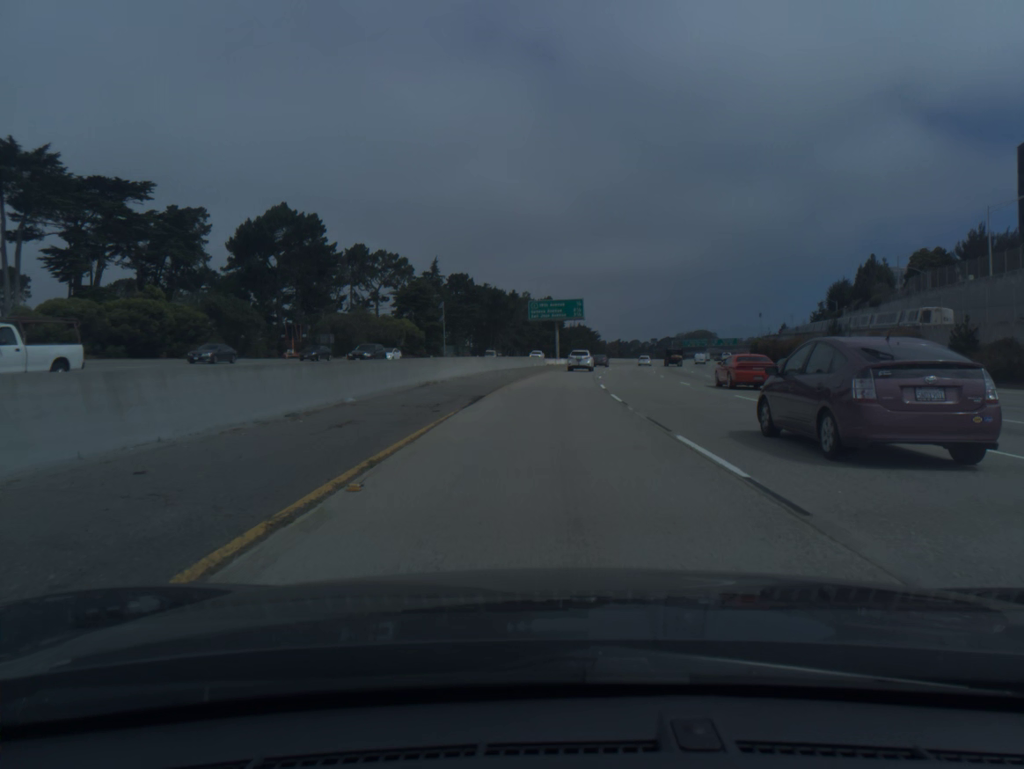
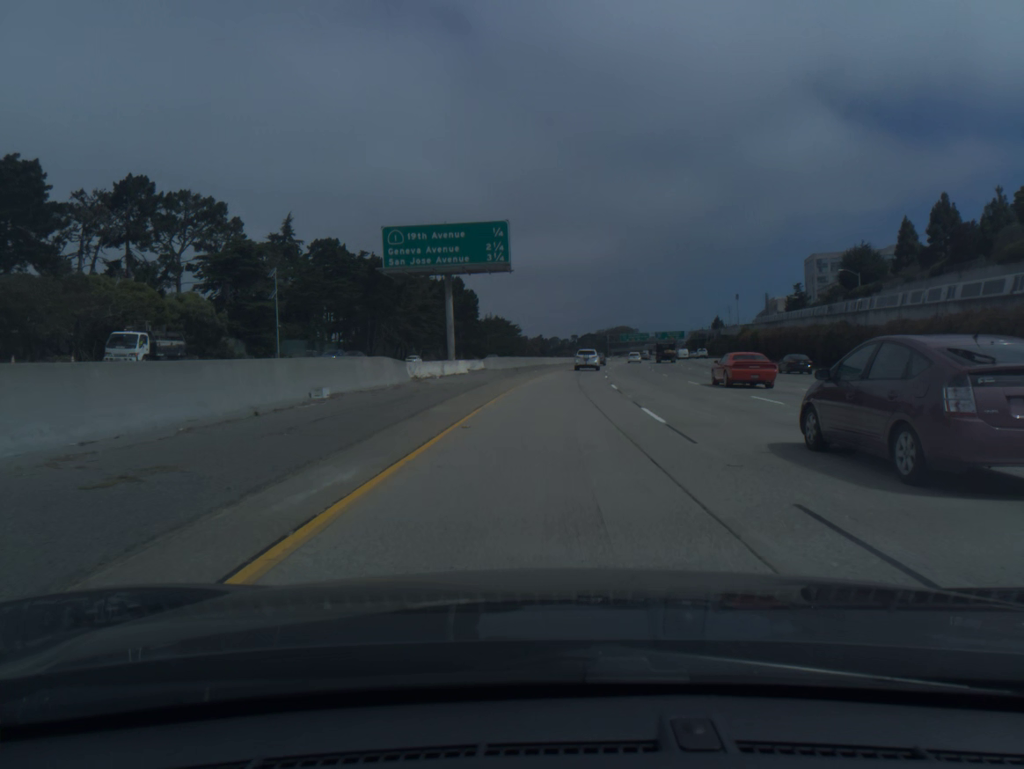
(+2.4, +58.9) m; +6°
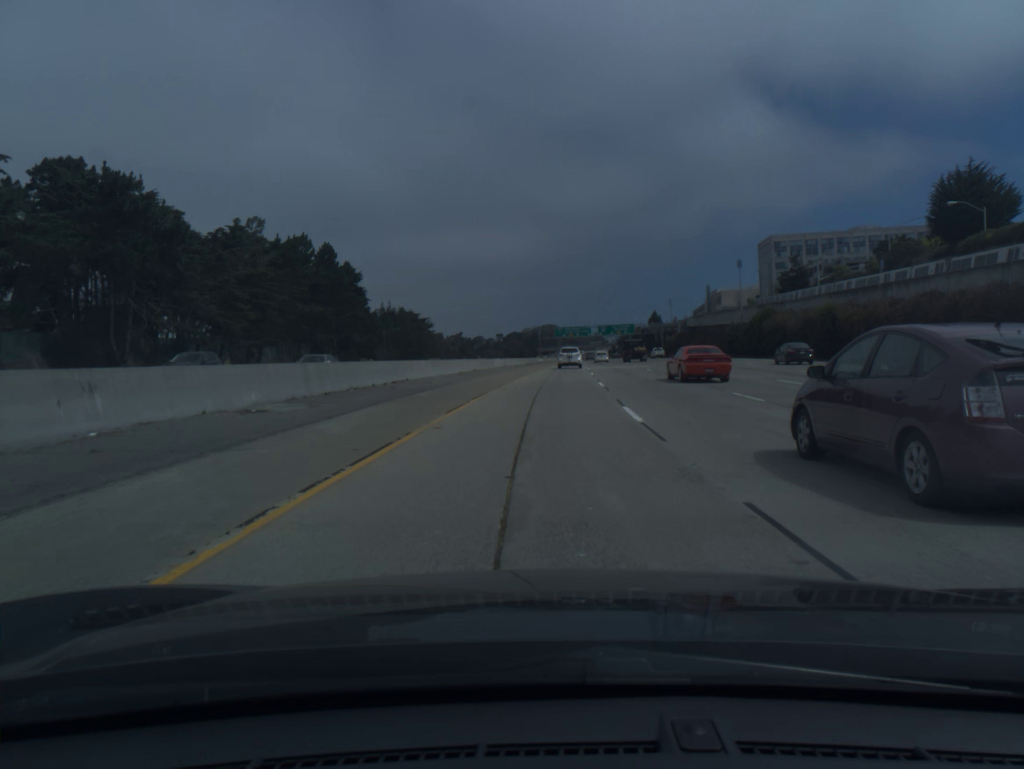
(+3.3, +58.6) m; +6°
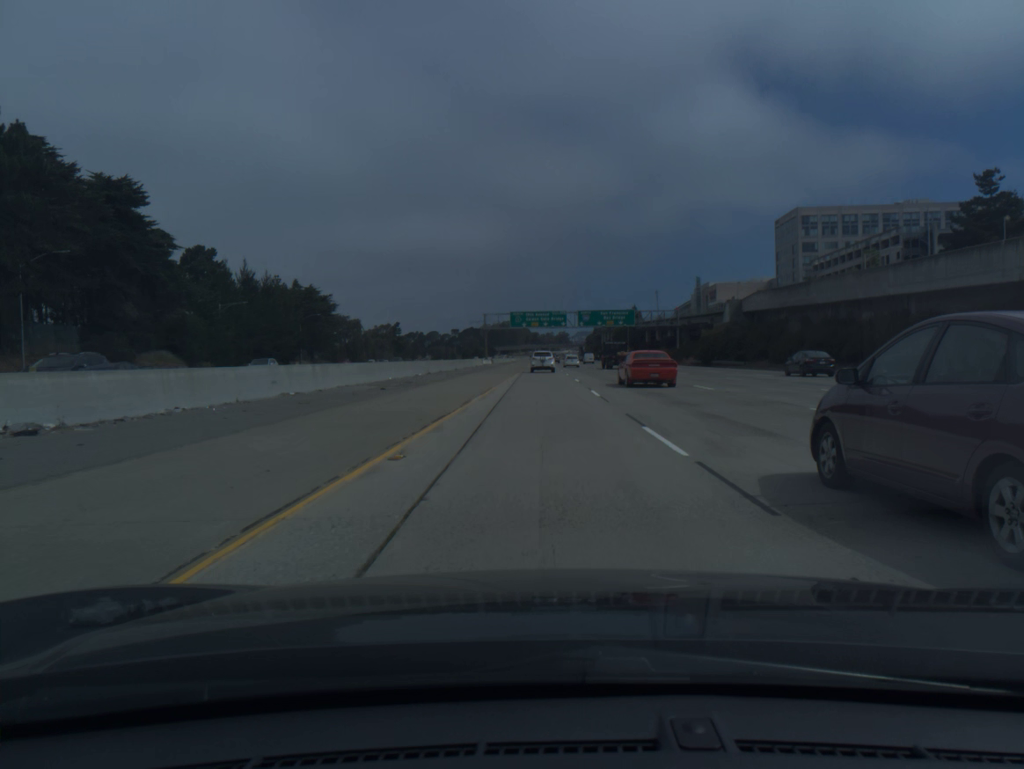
(+2.7, +77.8) m; +3°
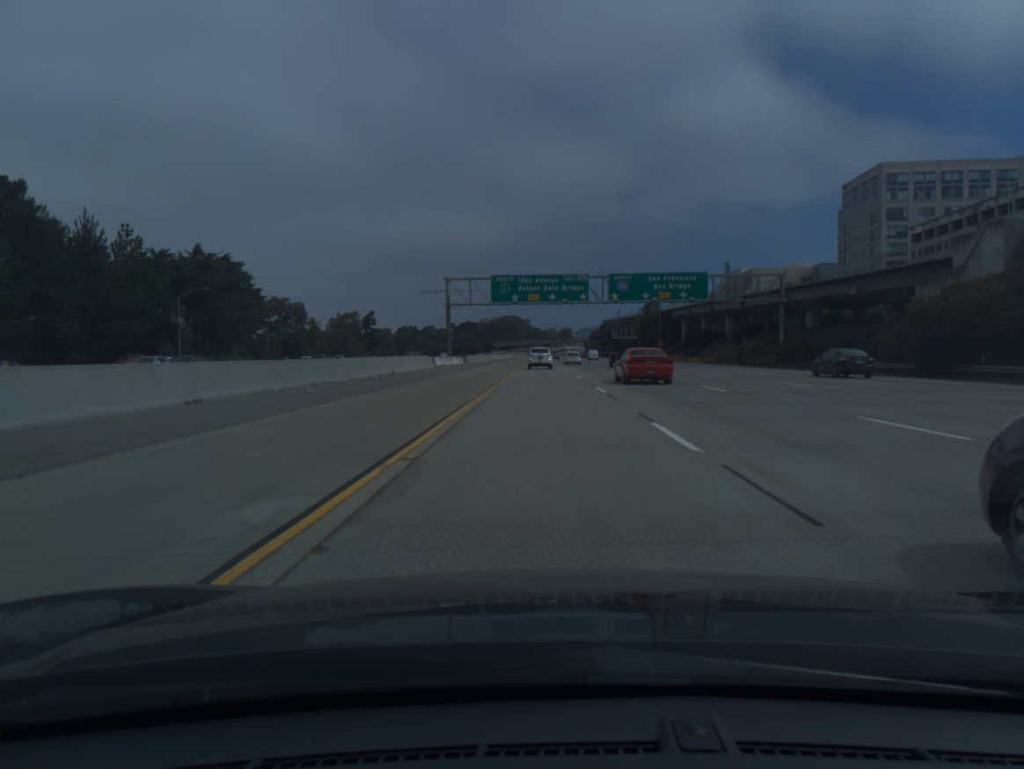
(-0.2, +58.2) m; 0°
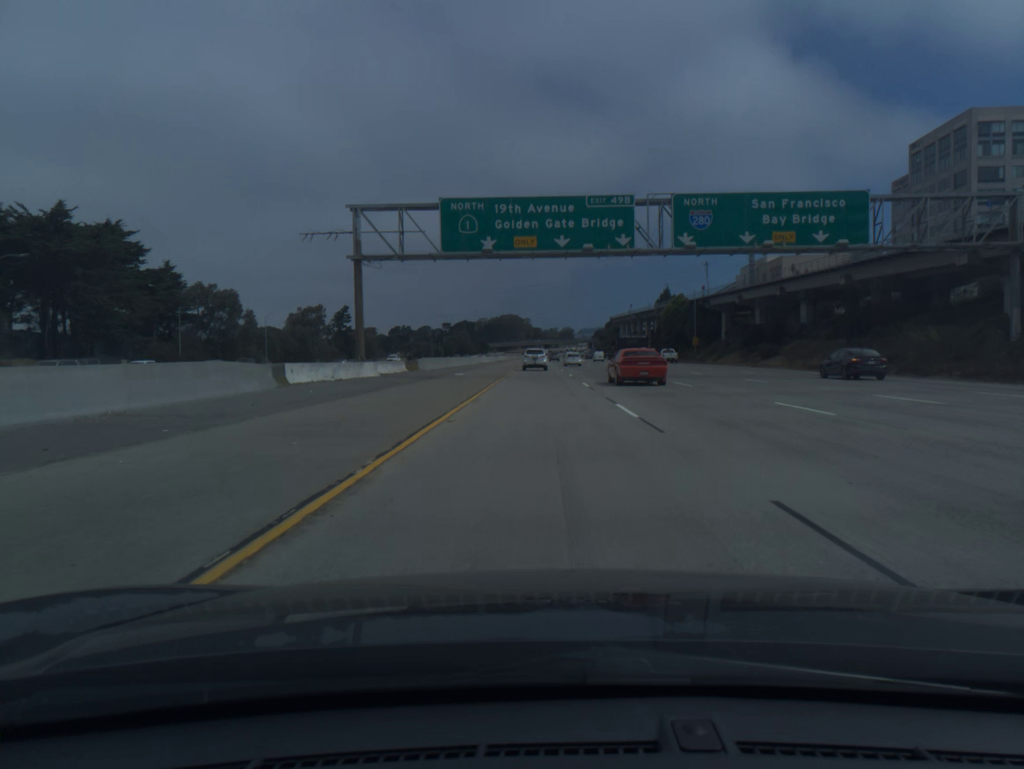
(+0.1, +38.5) m; 0°
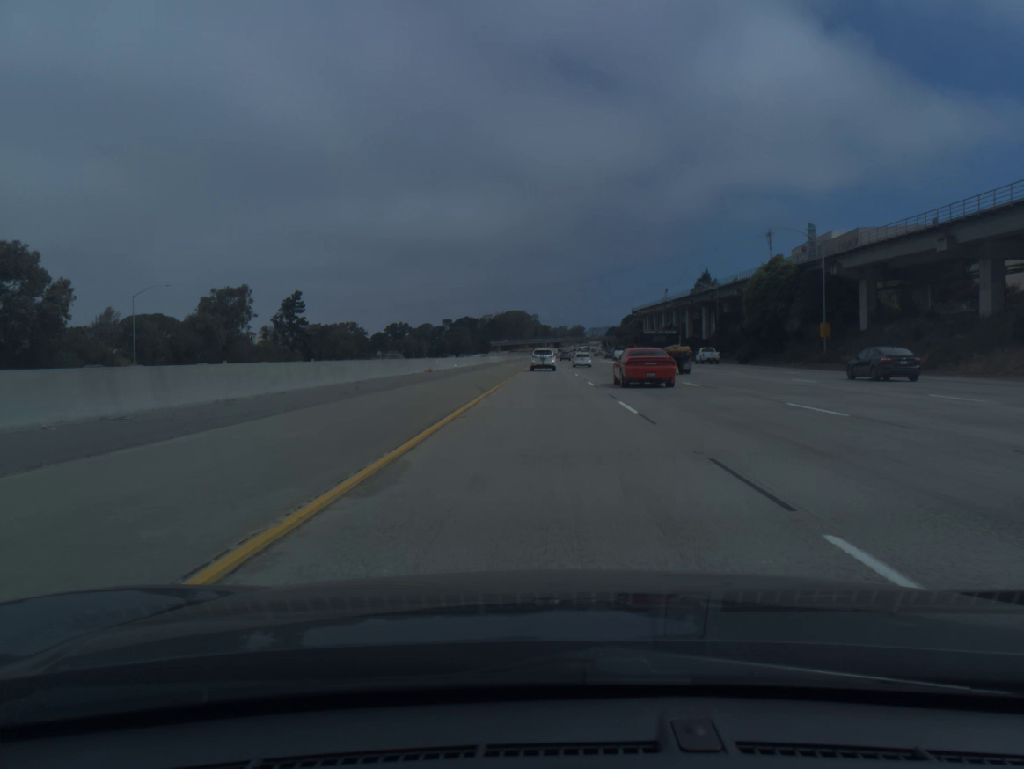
(-0.3, +57.2) m; -1°
